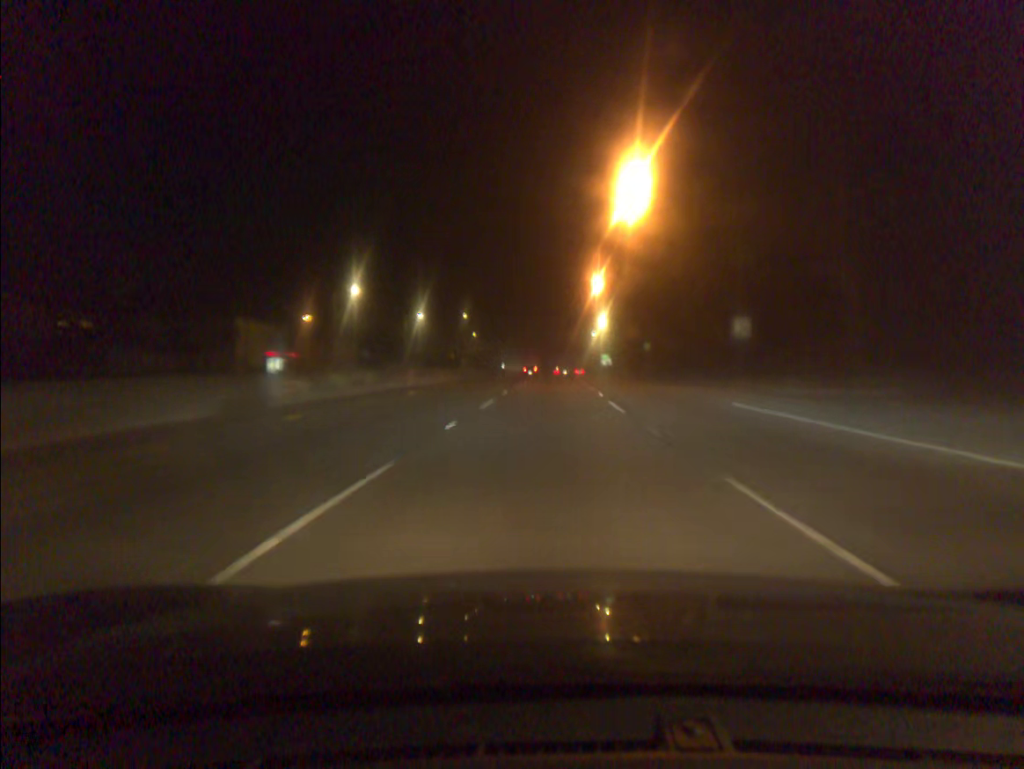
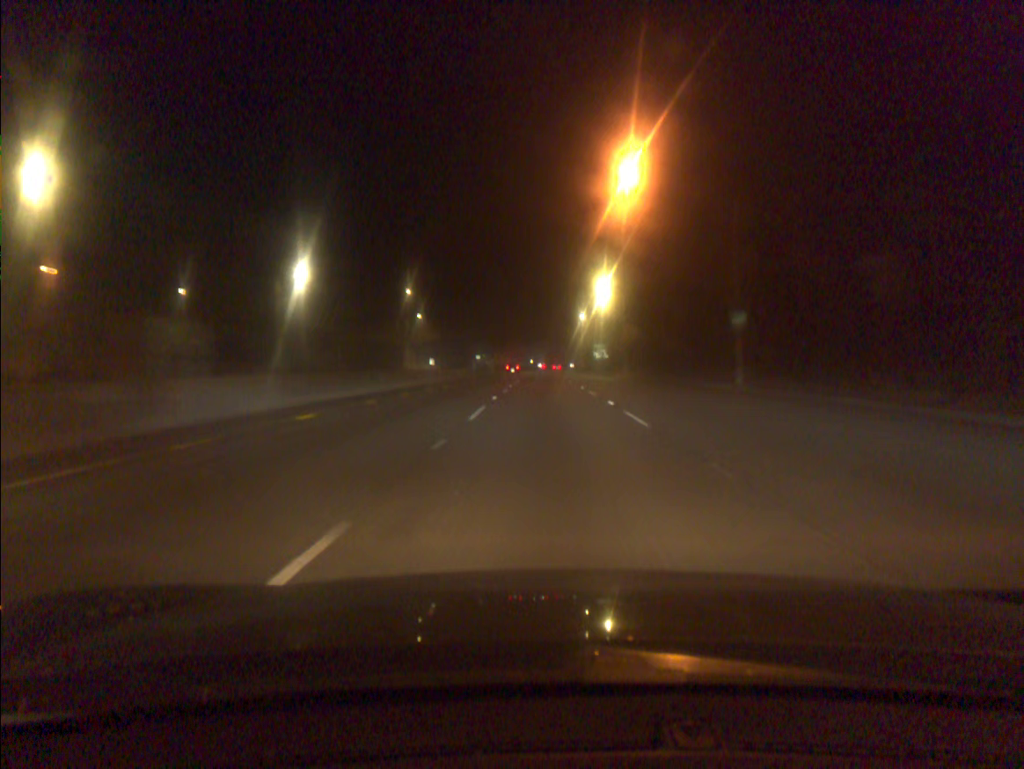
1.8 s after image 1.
(+0.8, +47.5) m; +2°
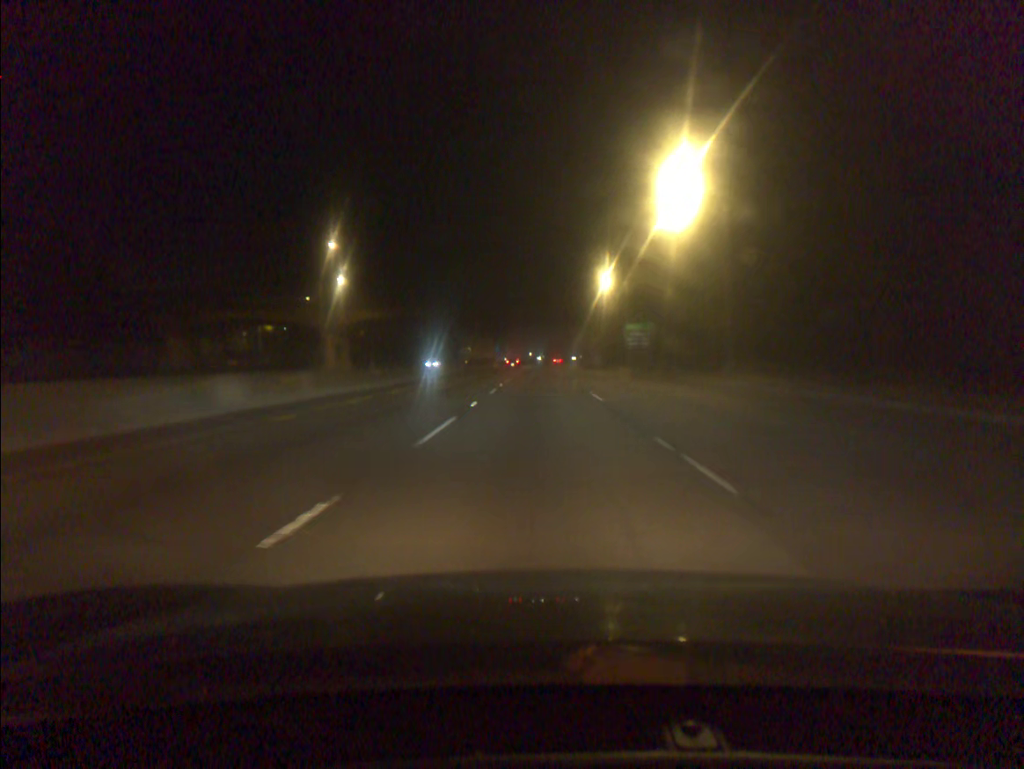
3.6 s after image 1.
(+0.2, +49.3) m; 0°
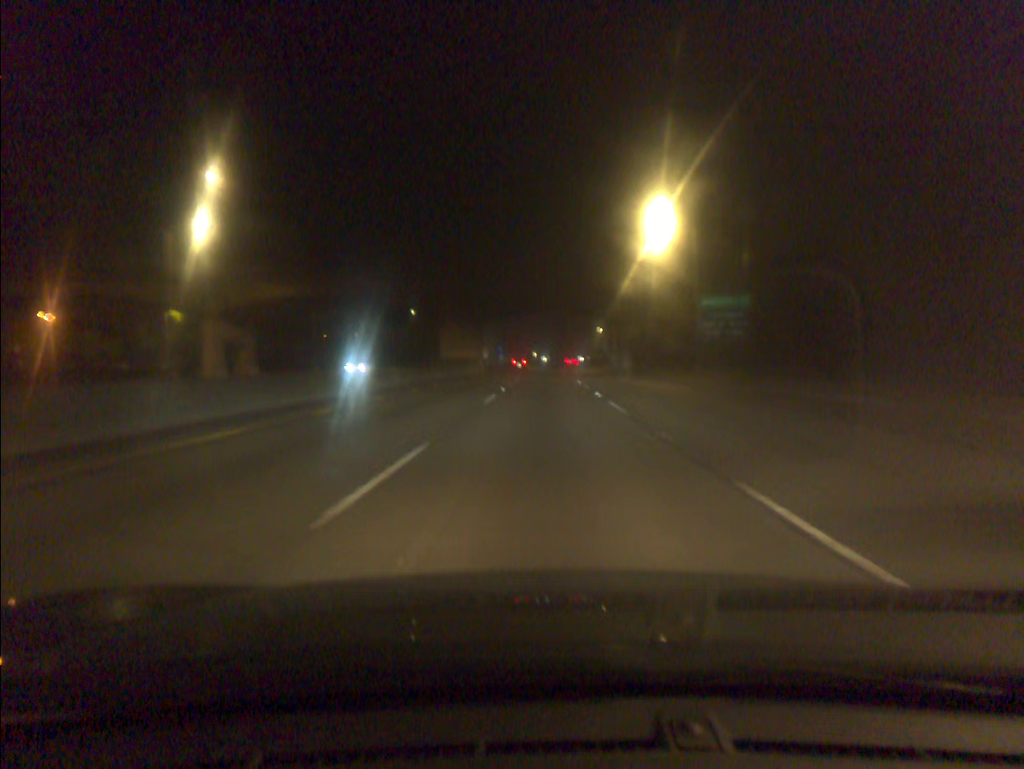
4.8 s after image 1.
(-0.1, +34.0) m; 0°
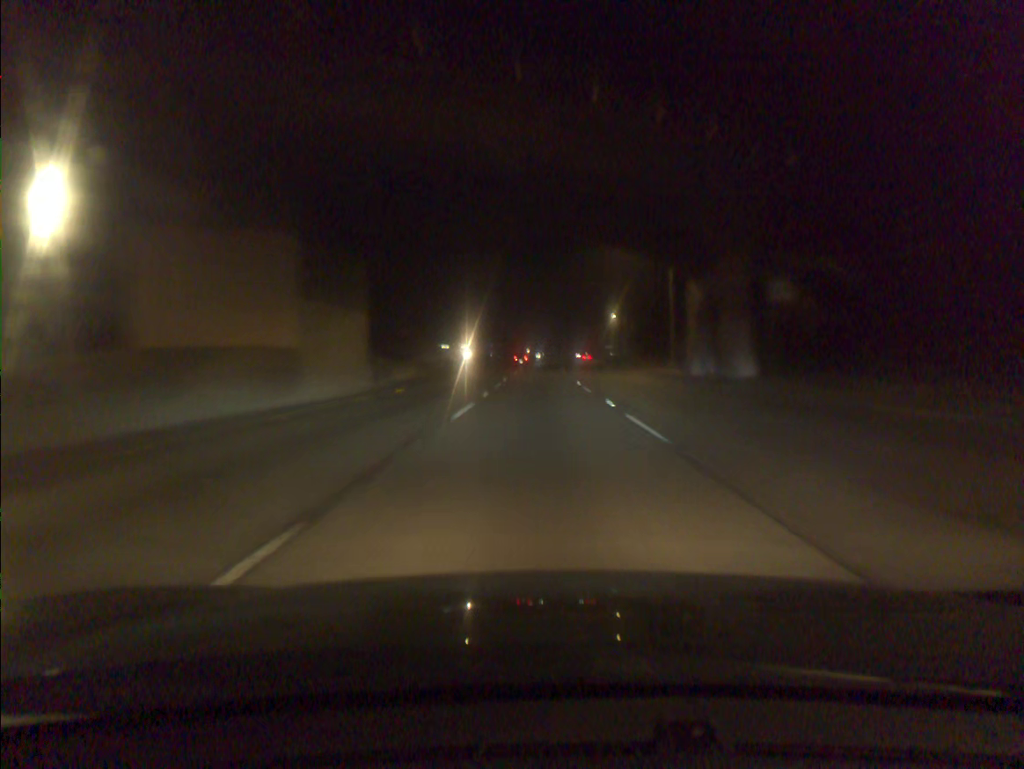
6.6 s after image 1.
(+0.2, +50.8) m; +1°
